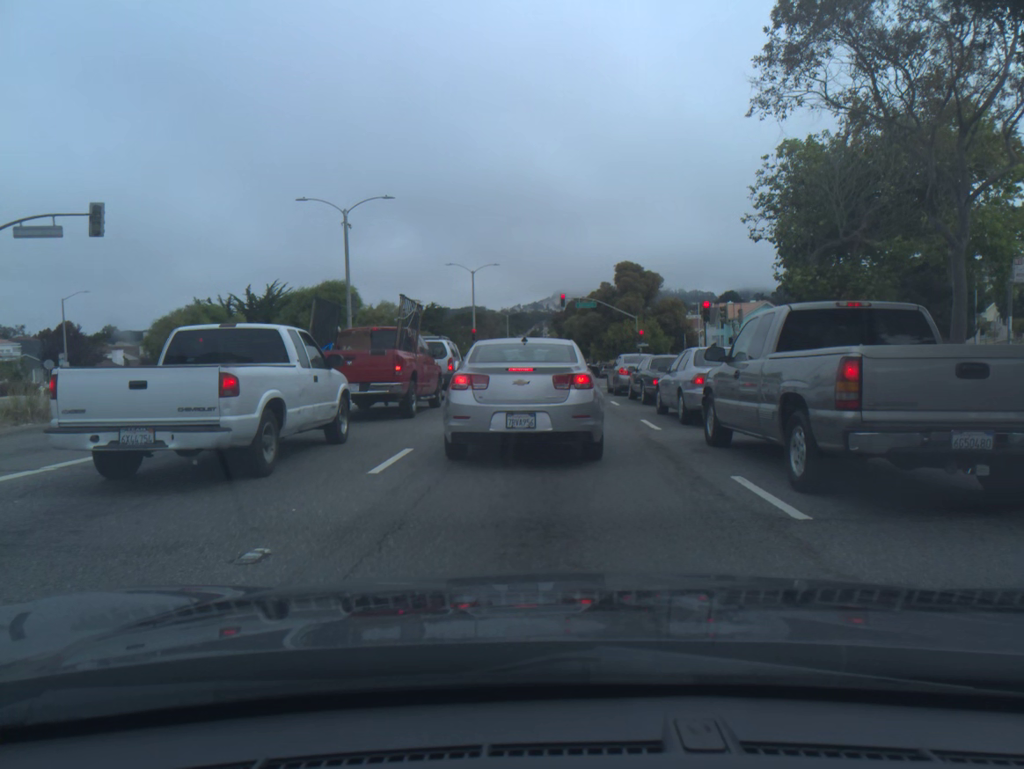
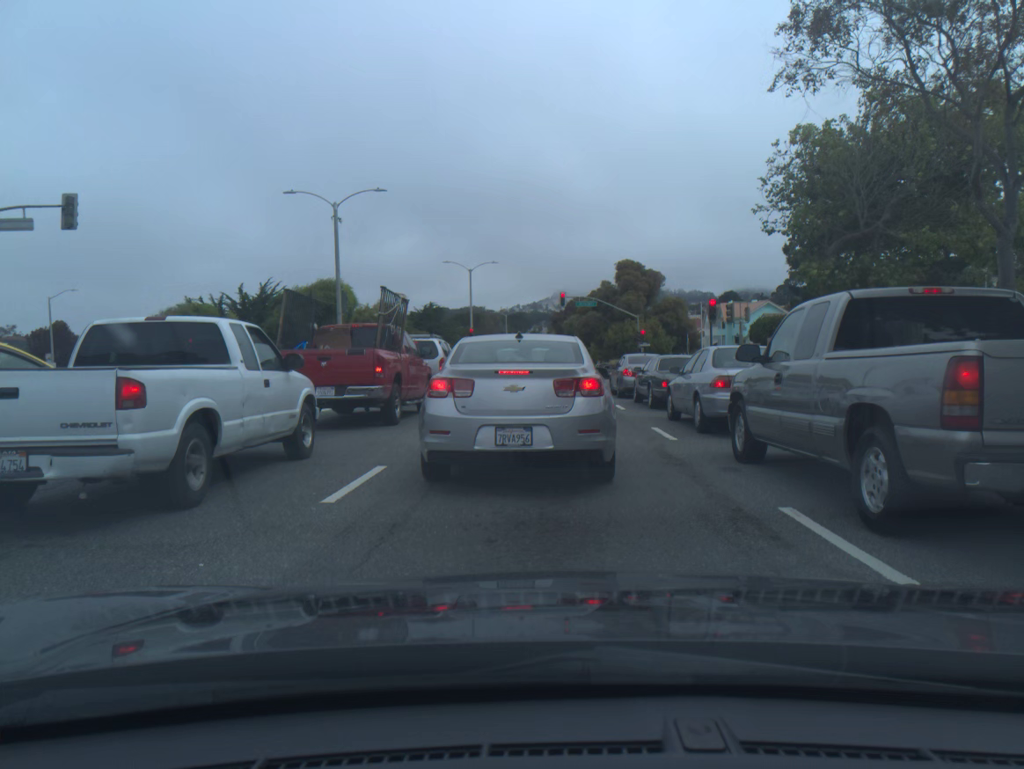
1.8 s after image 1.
(0.0, +1.6) m; 0°
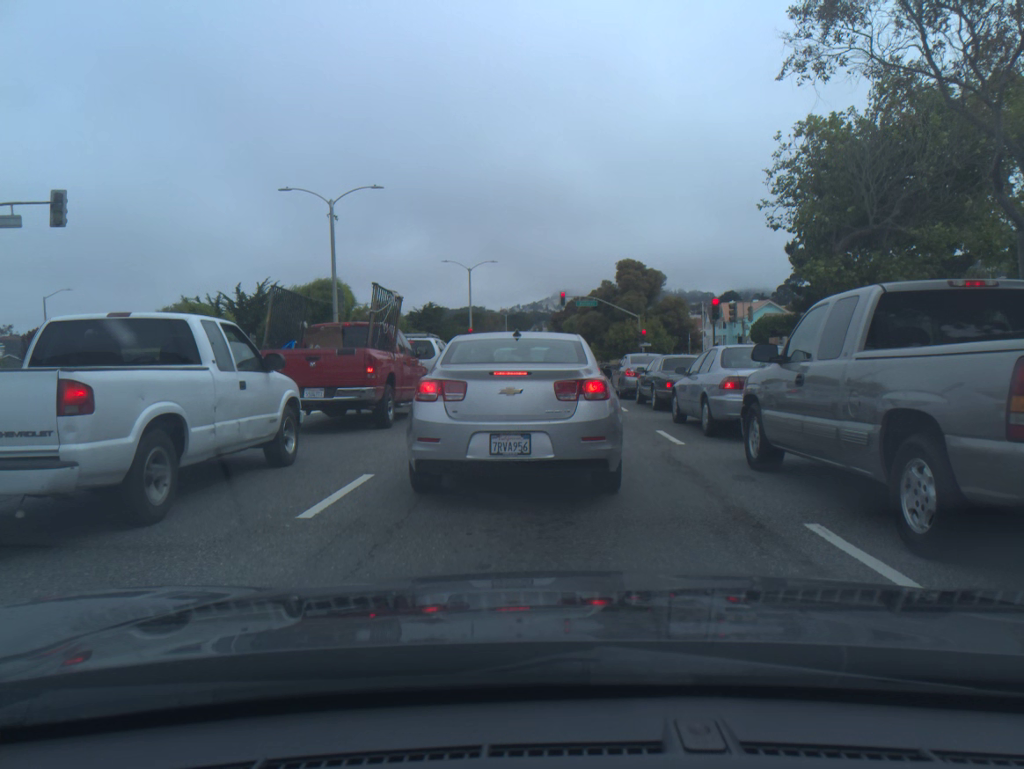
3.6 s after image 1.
(0.0, +0.6) m; 0°
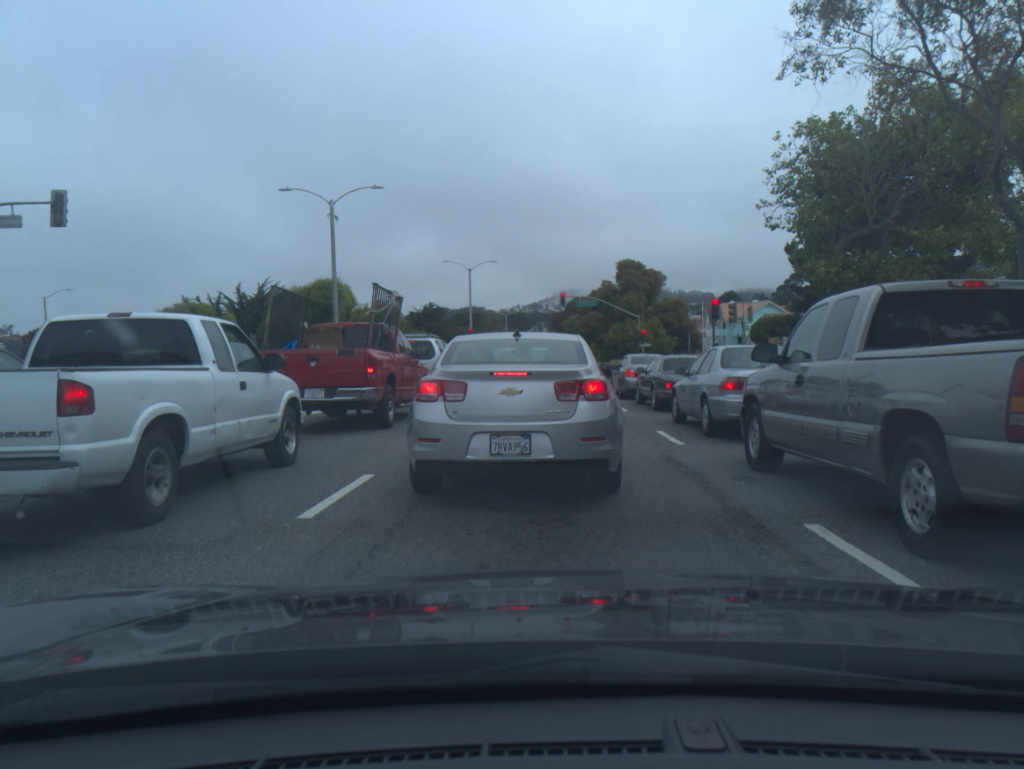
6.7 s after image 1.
(0.0, 0.0) m; 0°
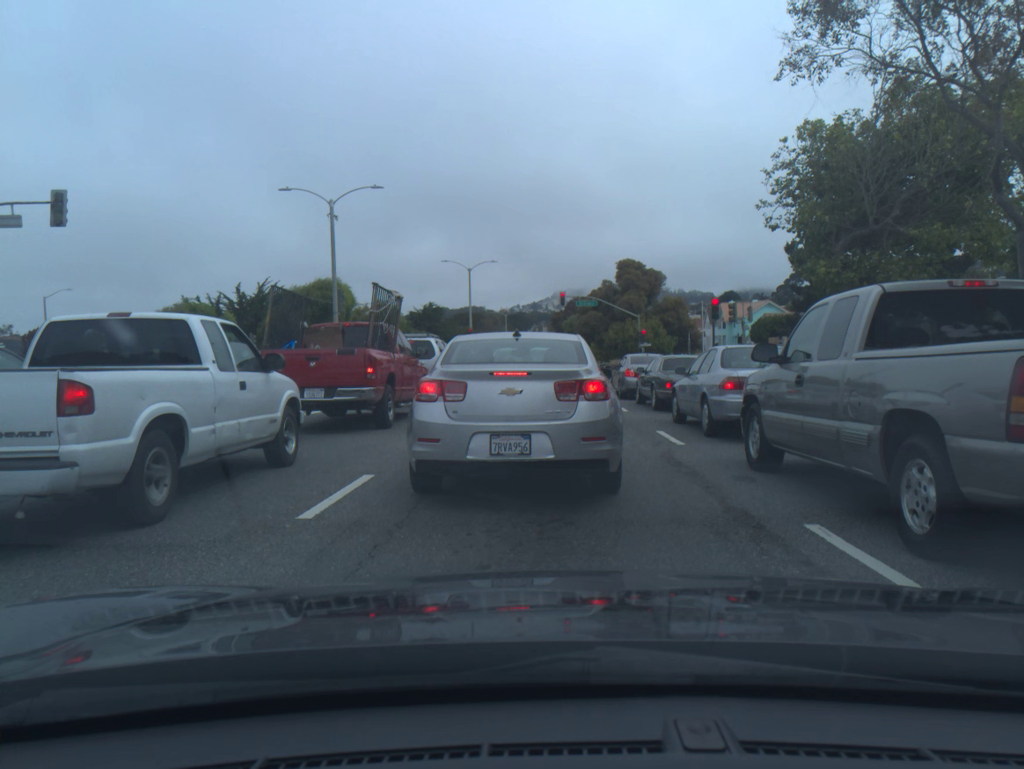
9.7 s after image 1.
(0.0, 0.0) m; 0°
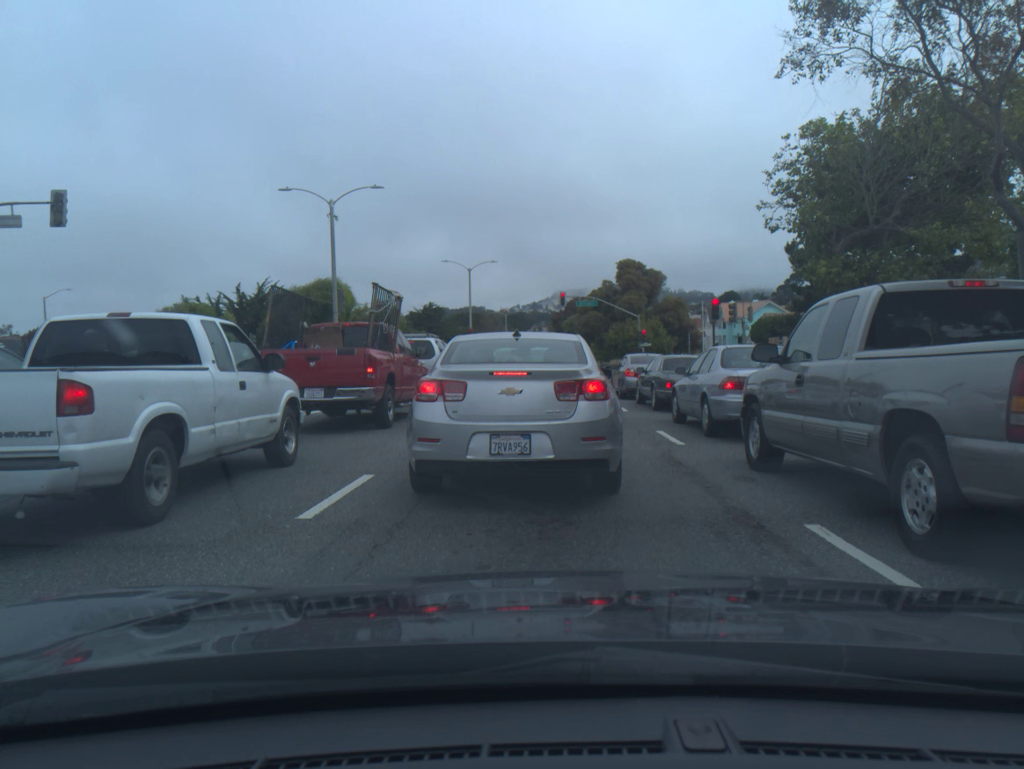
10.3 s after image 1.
(0.0, 0.0) m; 0°
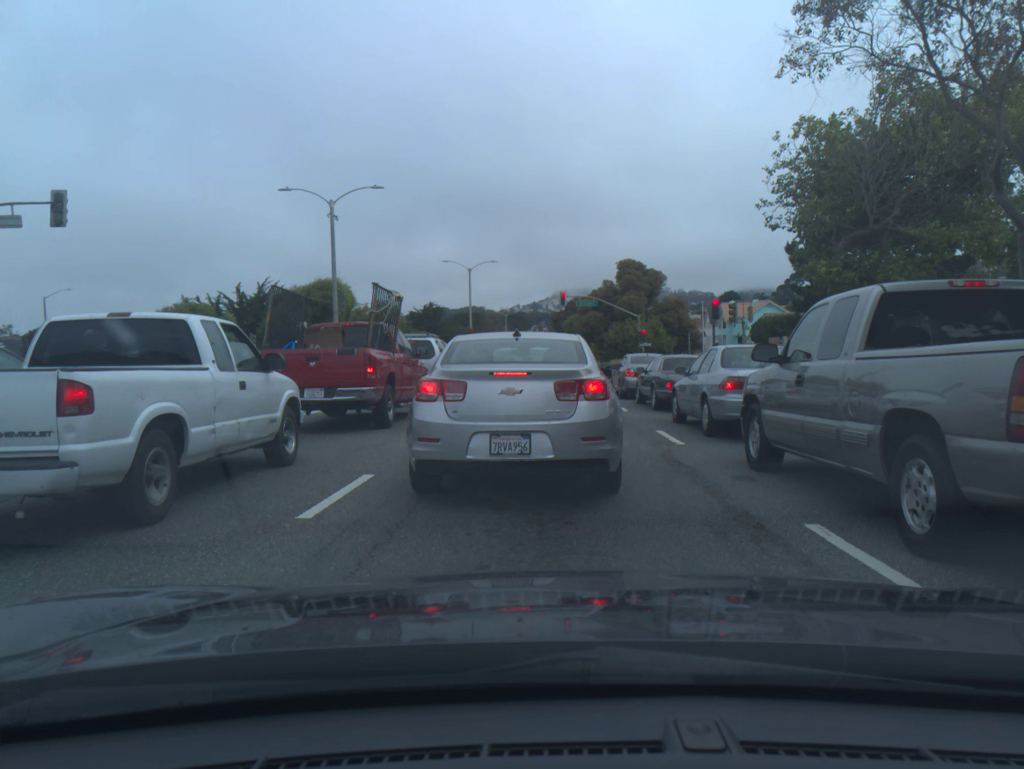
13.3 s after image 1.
(0.0, 0.0) m; 0°
